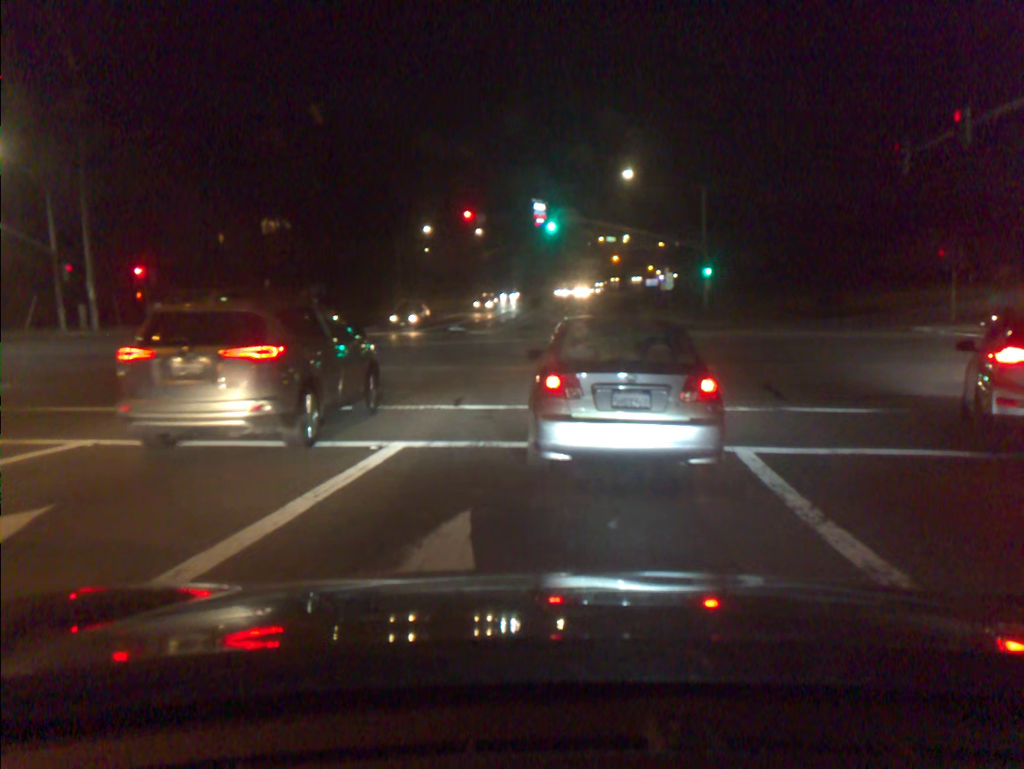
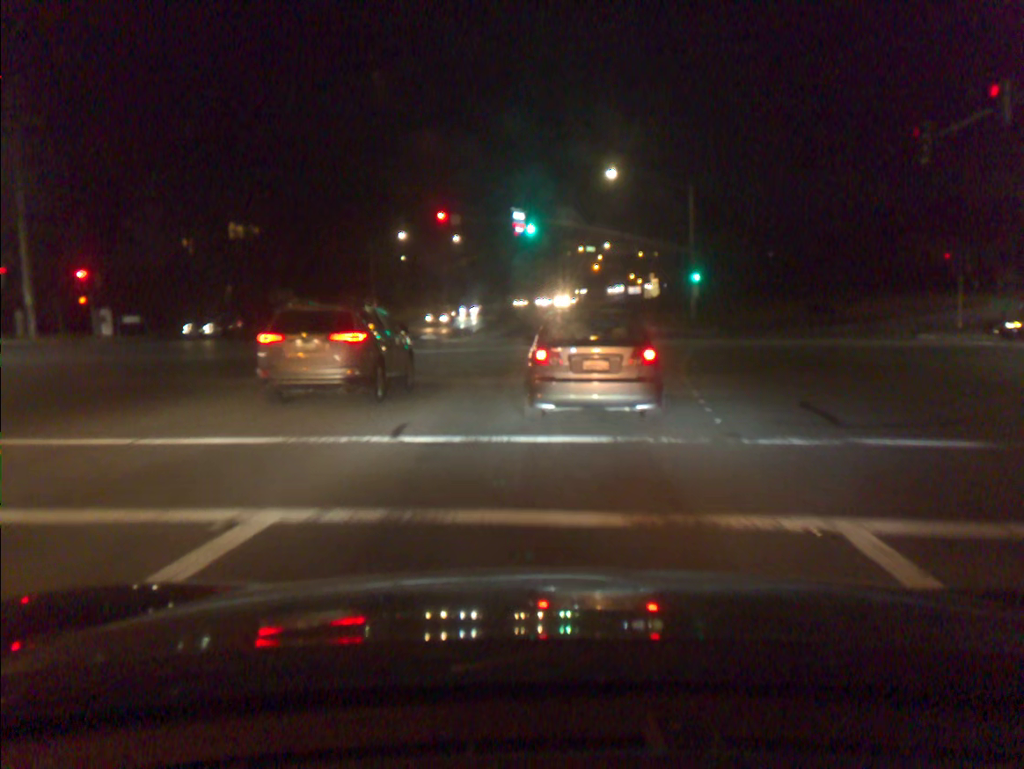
(-0.1, +3.4) m; -1°
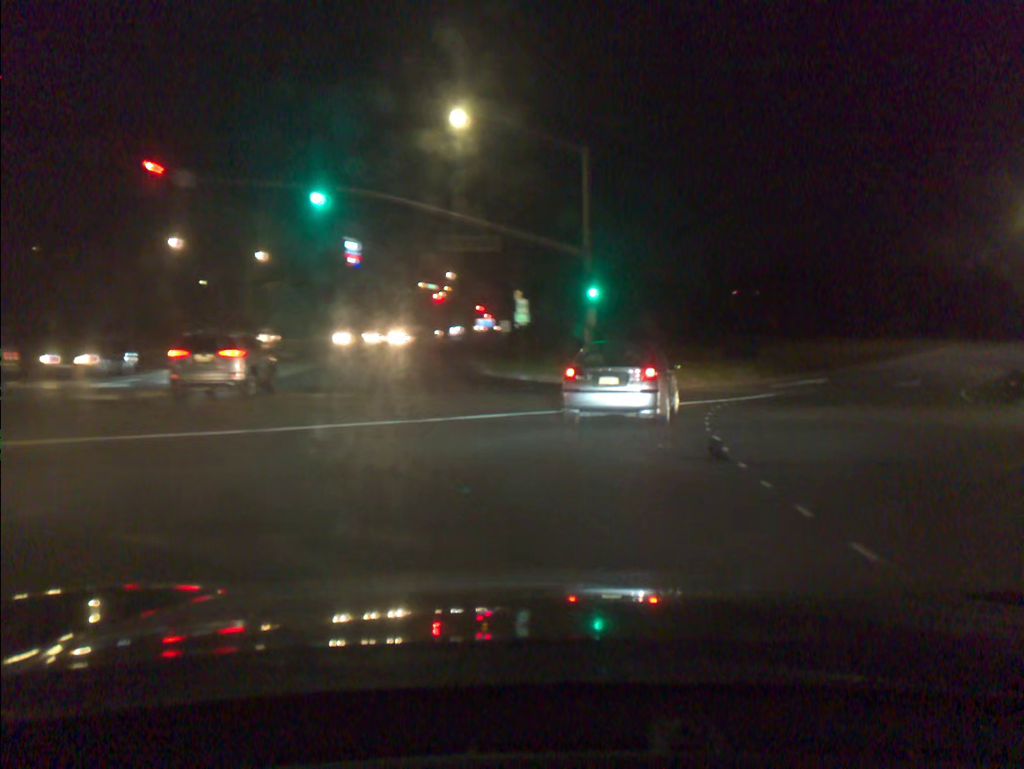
(+1.8, +21.1) m; +12°
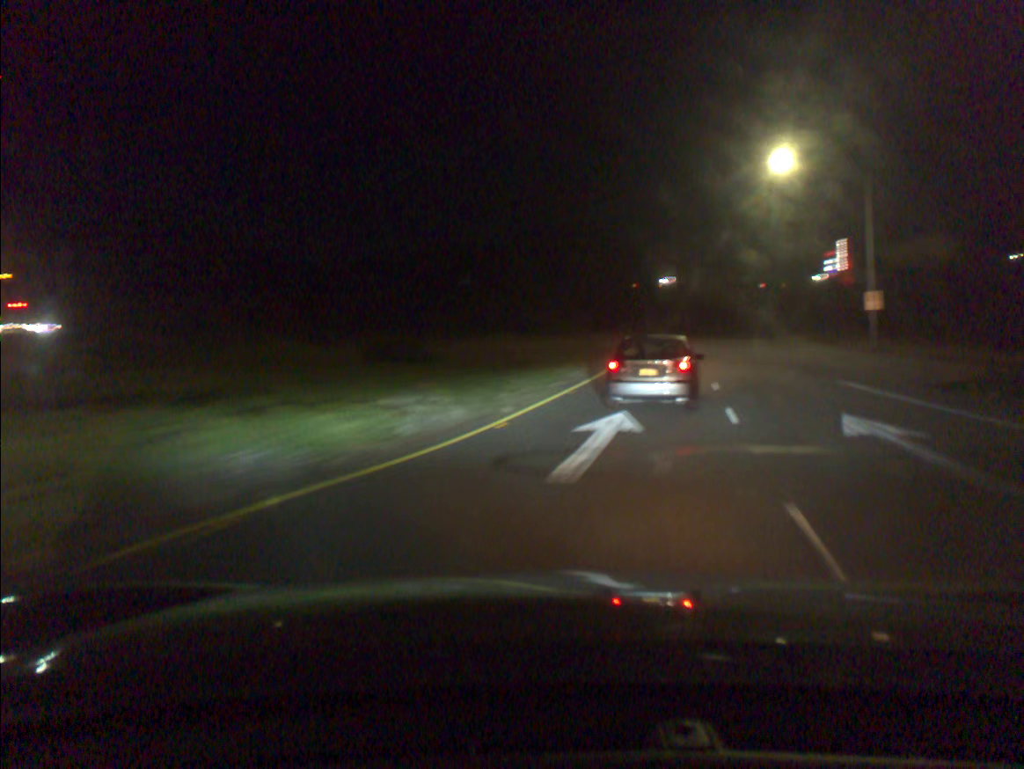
(+4.7, +23.2) m; +26°
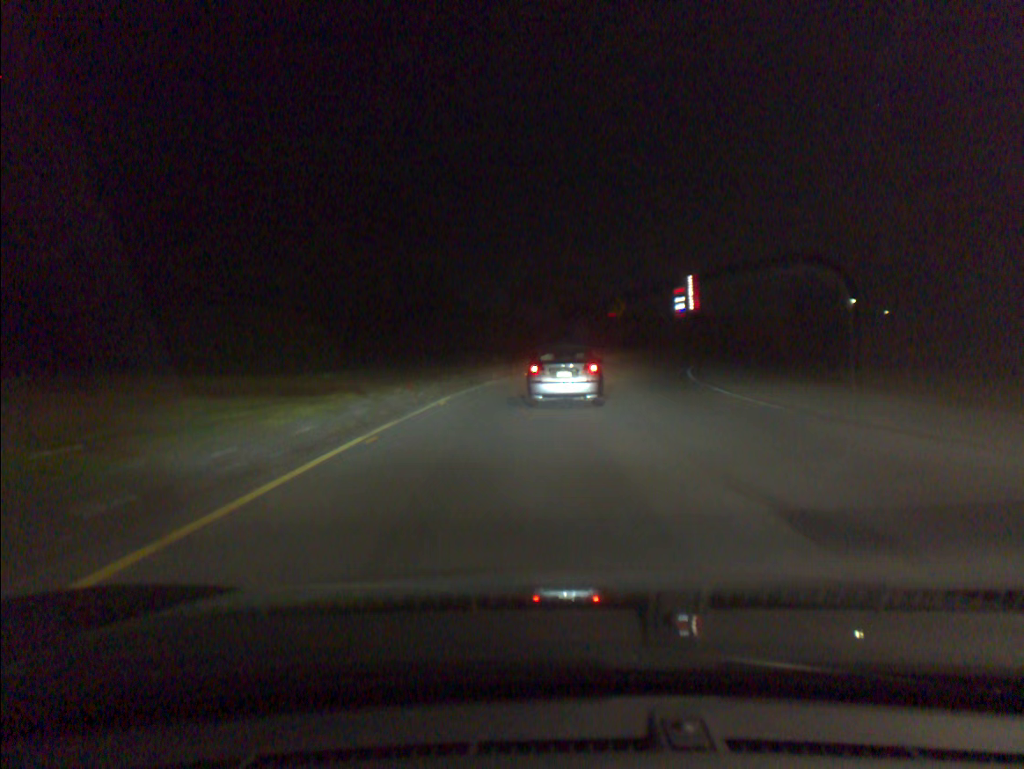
(+5.1, +37.1) m; +10°
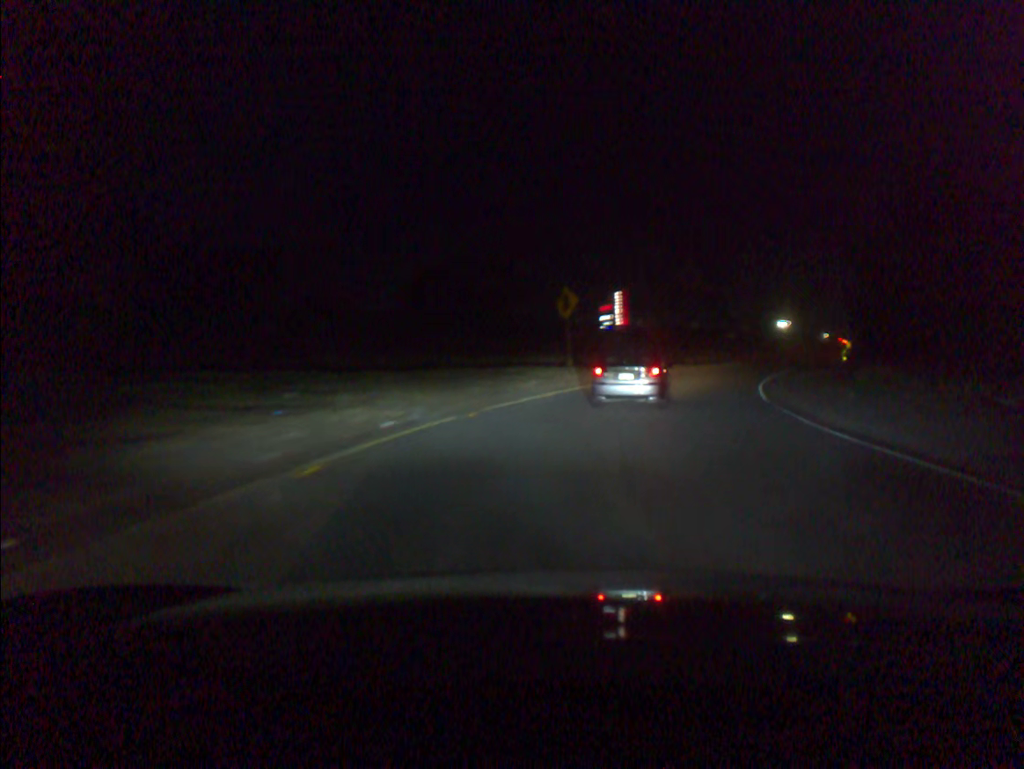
(+1.0, +24.8) m; +7°
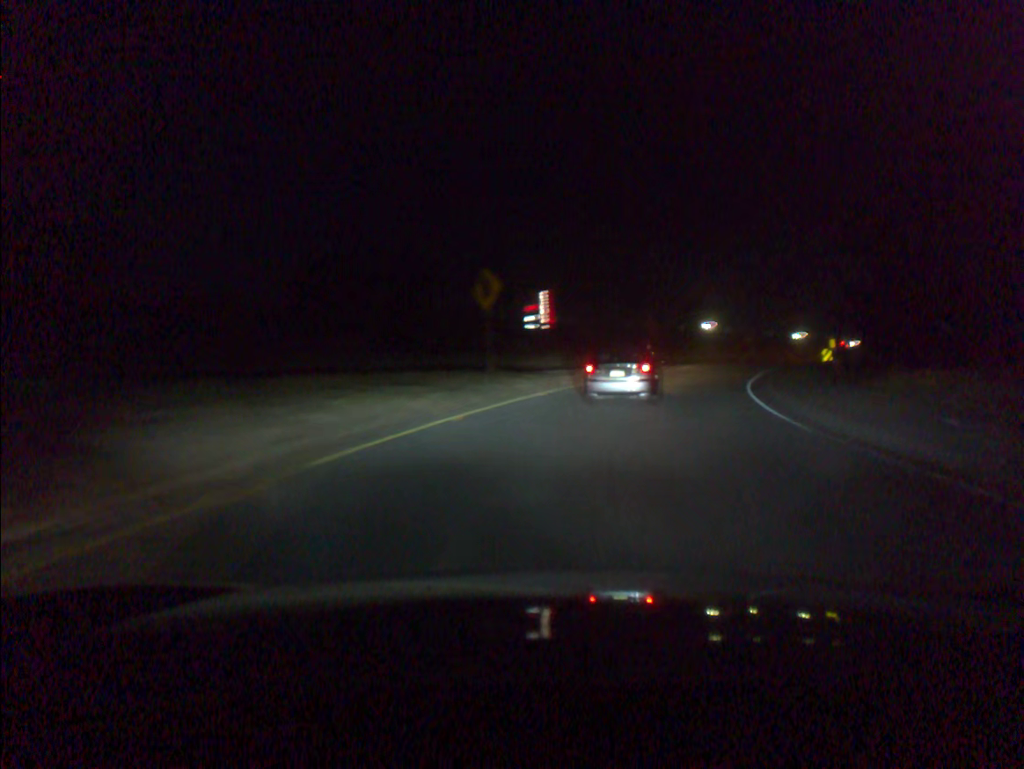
(+0.4, +8.5) m; +6°
